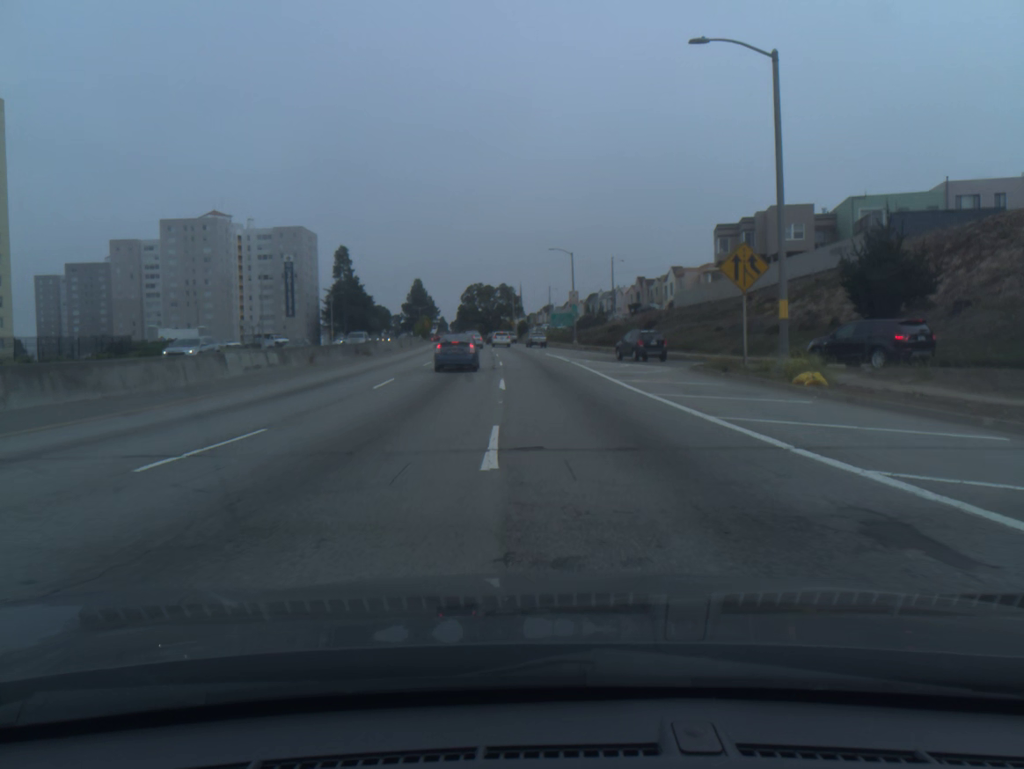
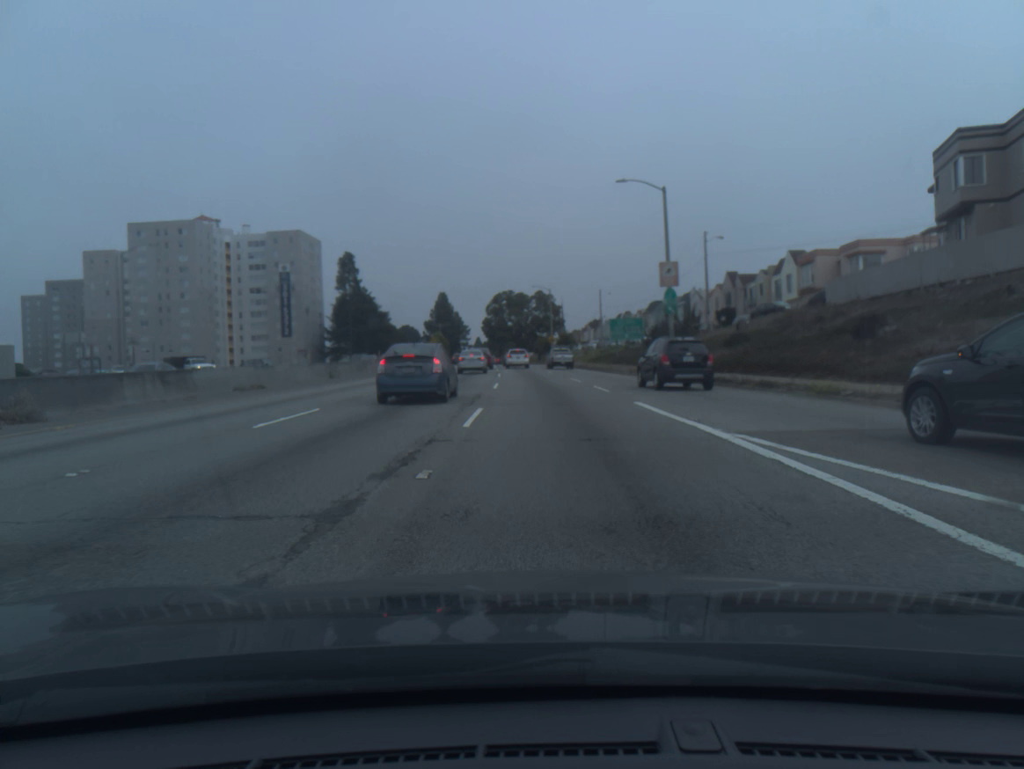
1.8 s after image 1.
(-0.9, +39.5) m; -3°
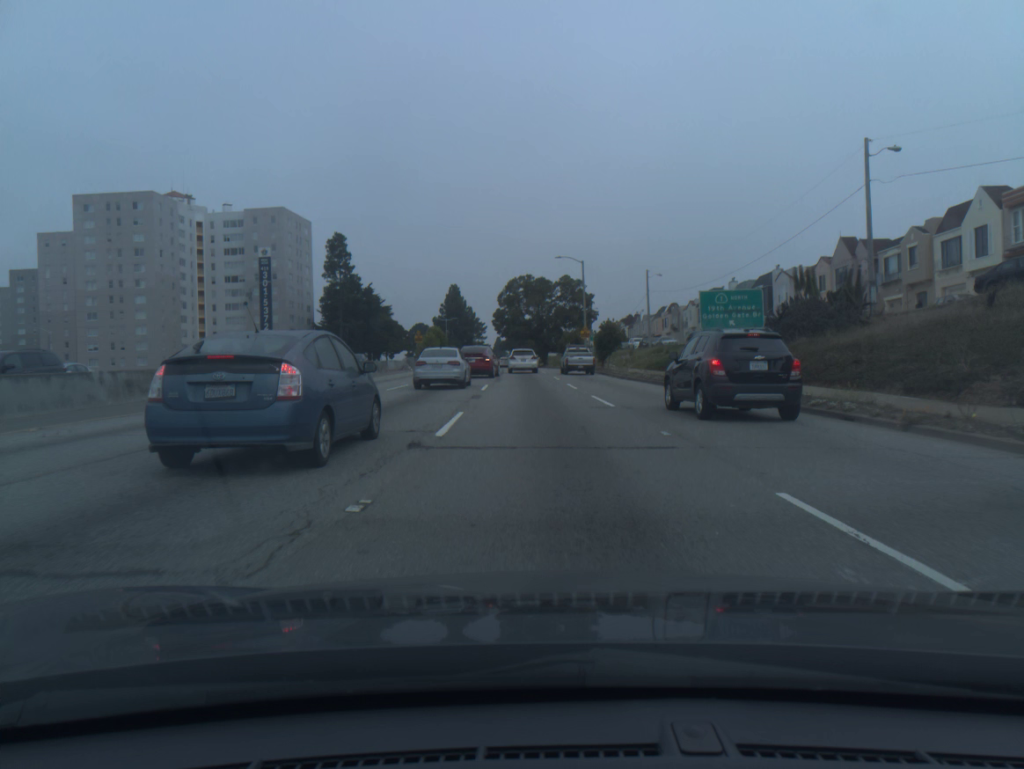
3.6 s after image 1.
(-0.5, +31.2) m; -2°
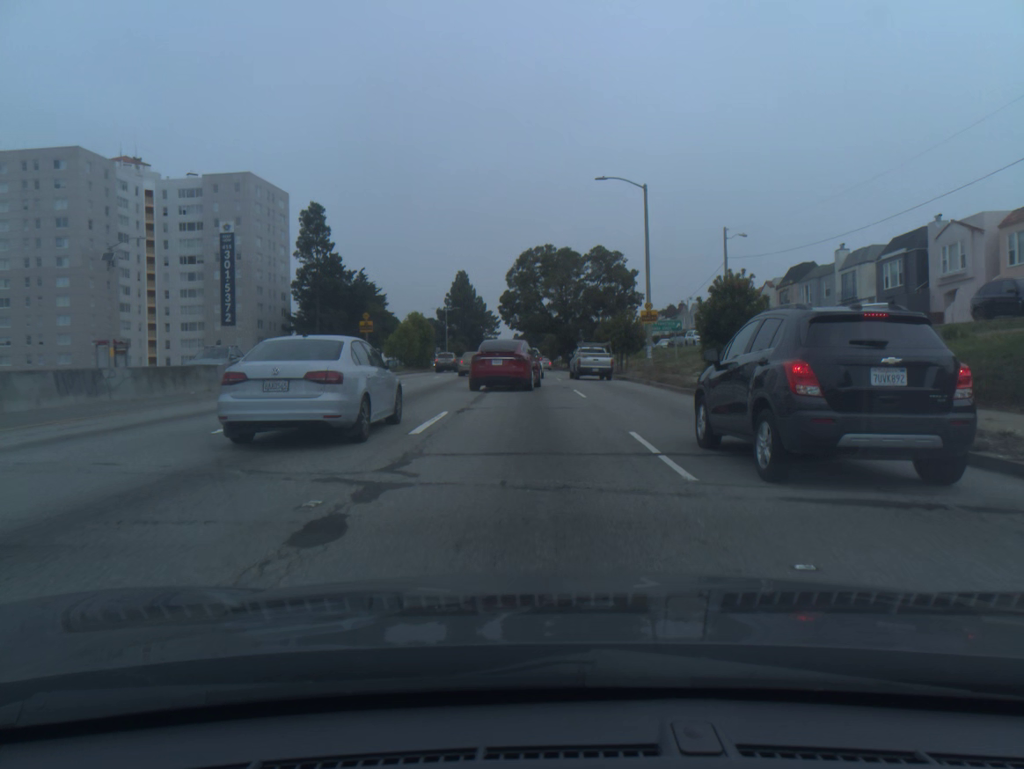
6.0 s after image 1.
(-0.4, +30.0) m; -1°
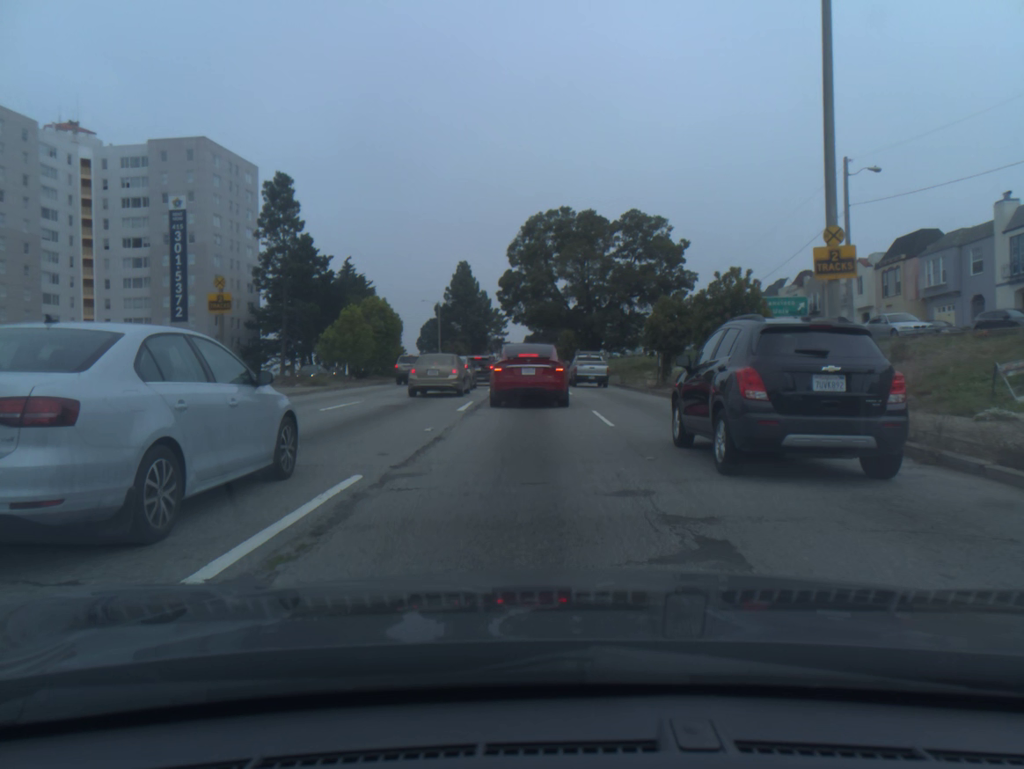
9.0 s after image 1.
(-0.2, +22.6) m; -1°
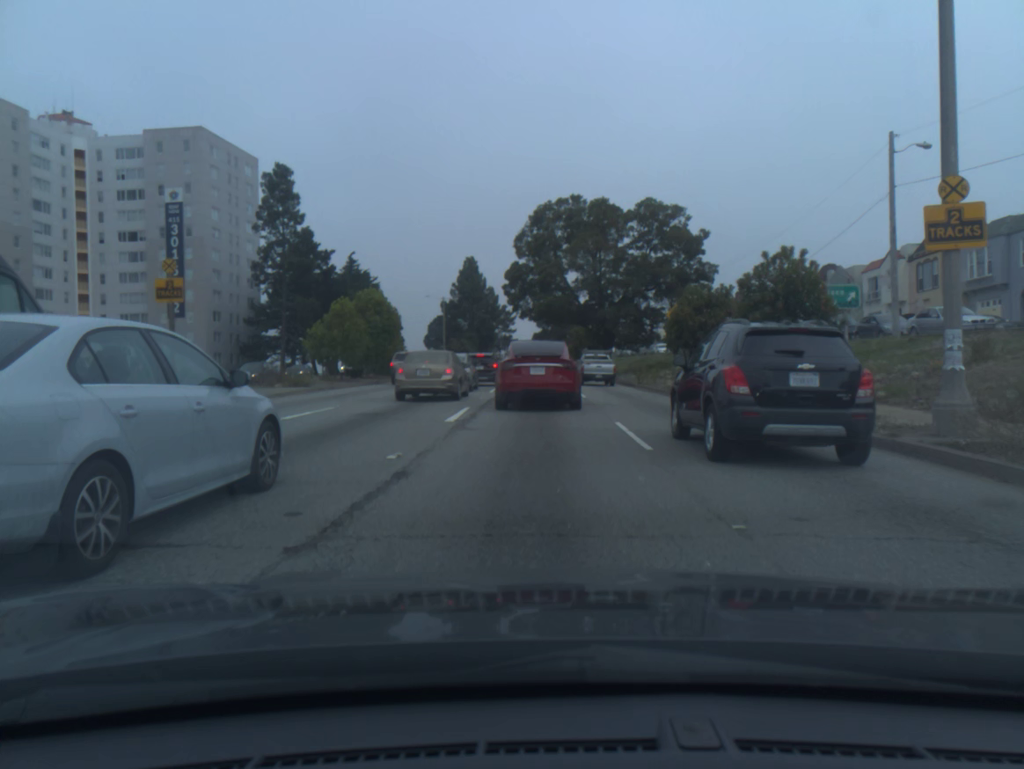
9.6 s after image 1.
(0.0, +3.9) m; -1°
